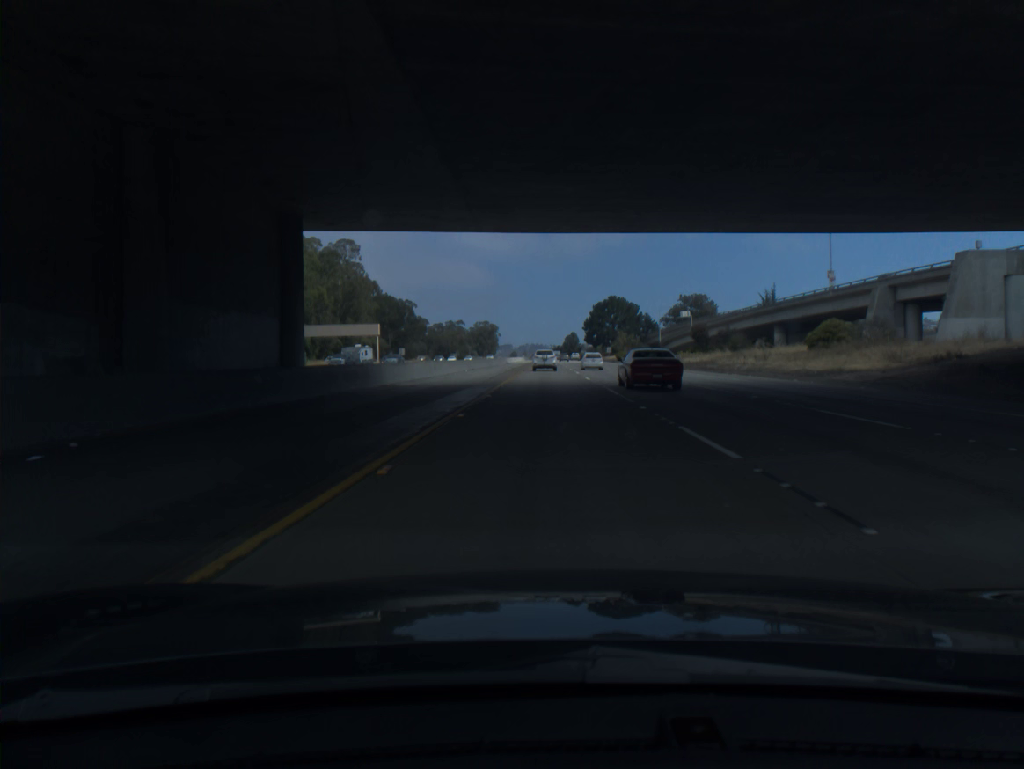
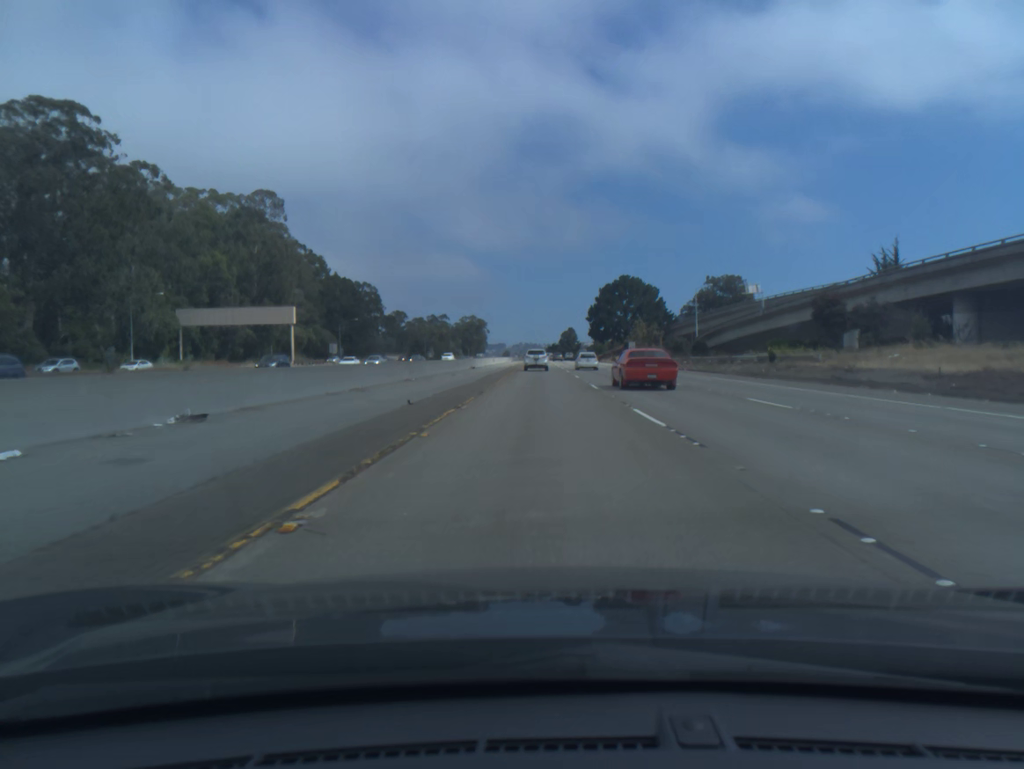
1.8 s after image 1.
(+0.3, +53.3) m; 0°
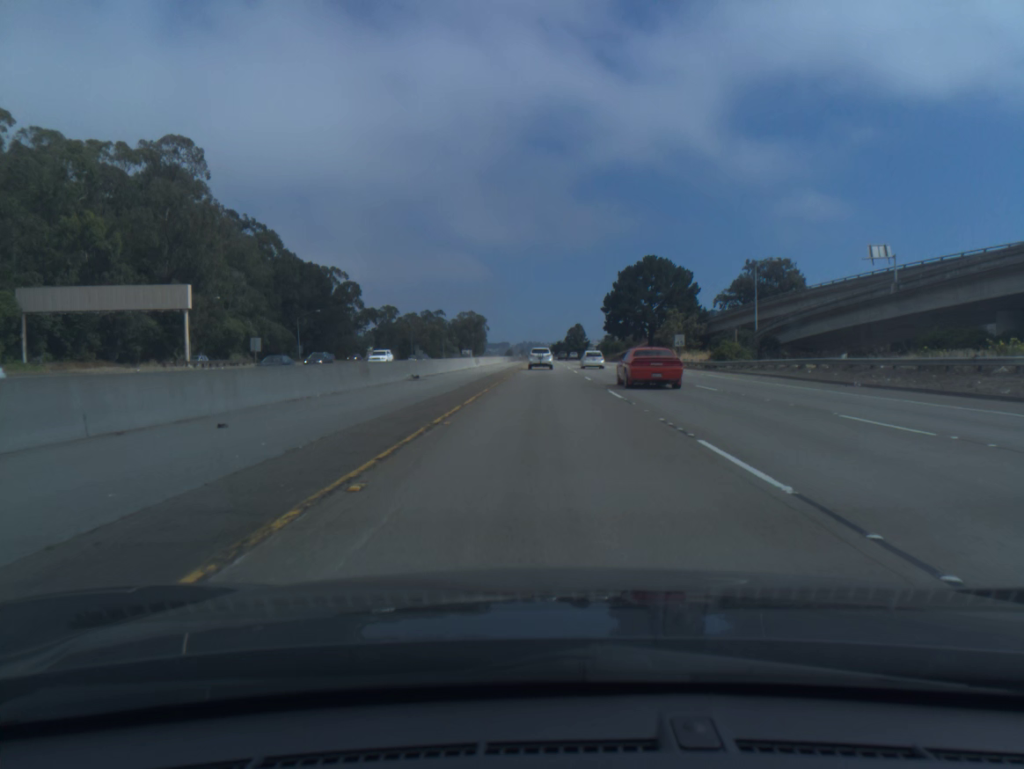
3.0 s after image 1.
(-0.1, +35.4) m; 0°
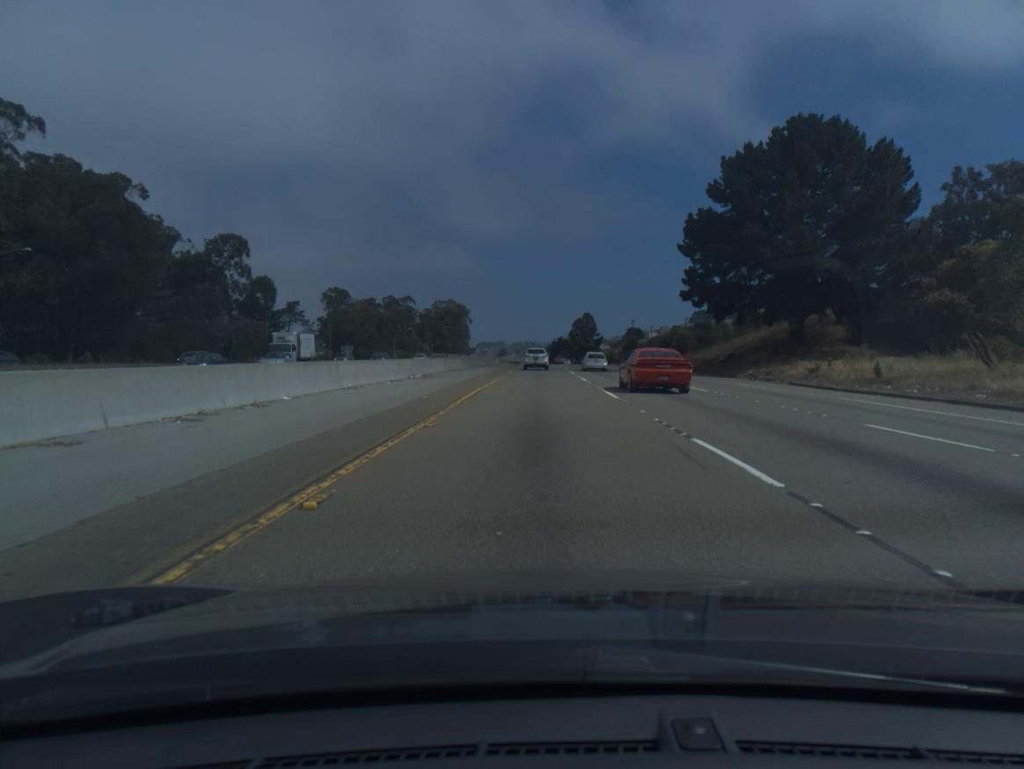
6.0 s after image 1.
(+0.2, +87.8) m; 0°
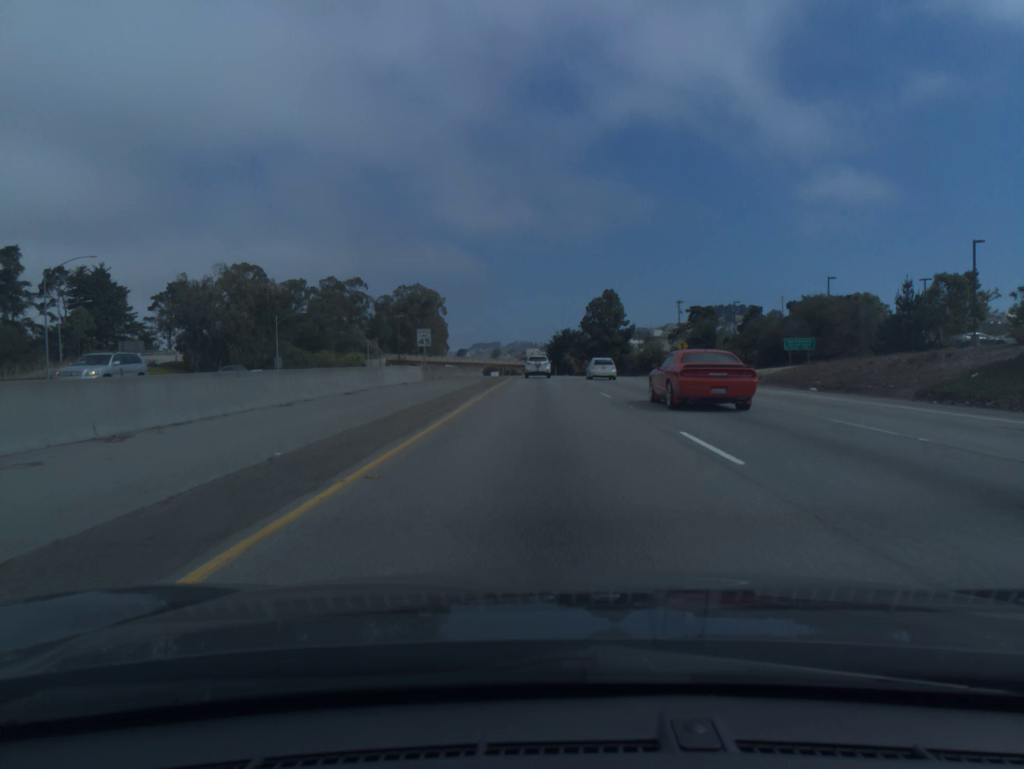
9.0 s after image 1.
(+0.1, +87.0) m; 0°
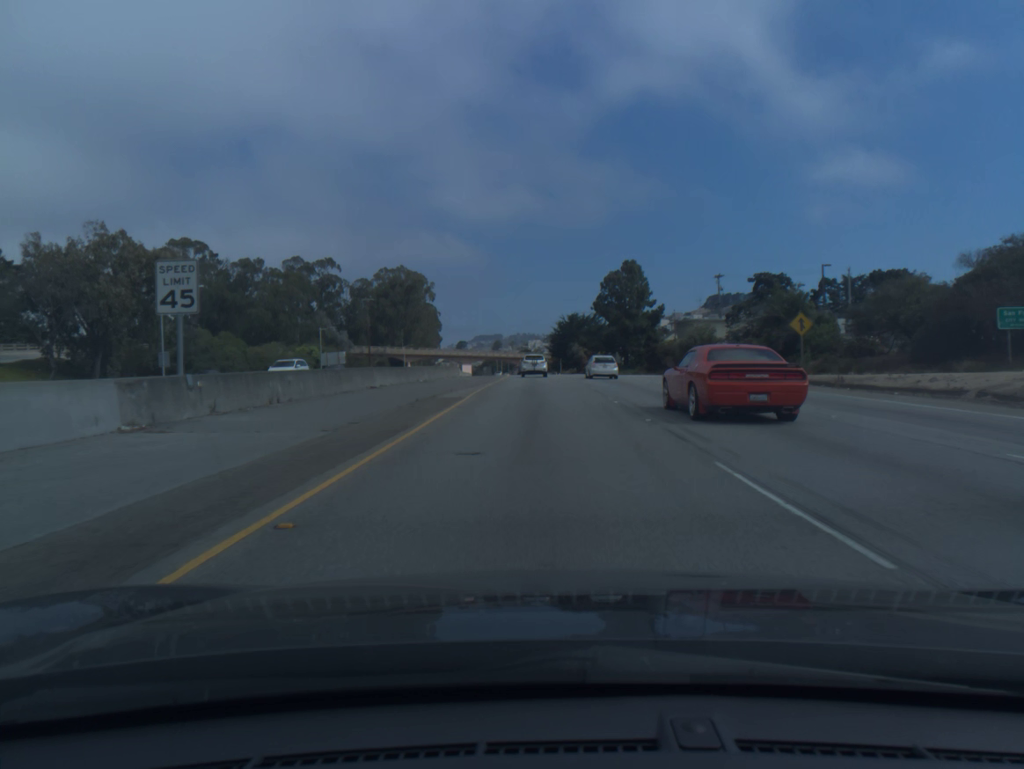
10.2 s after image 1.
(+0.1, +34.6) m; 0°
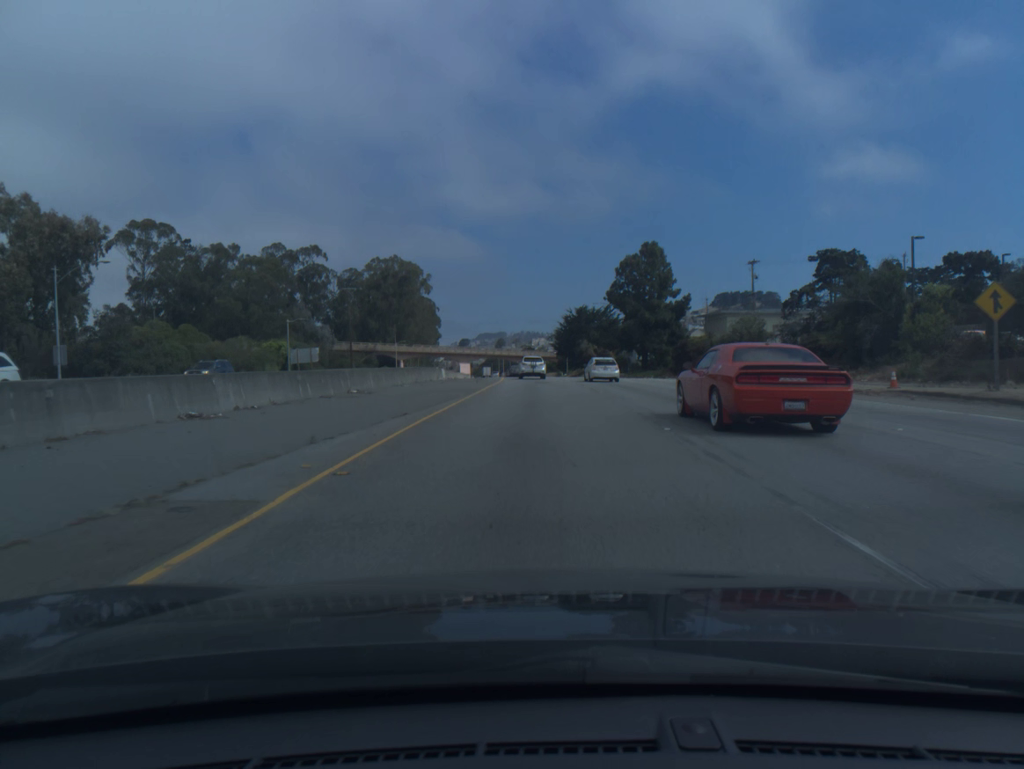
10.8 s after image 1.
(-0.1, +17.3) m; 0°
